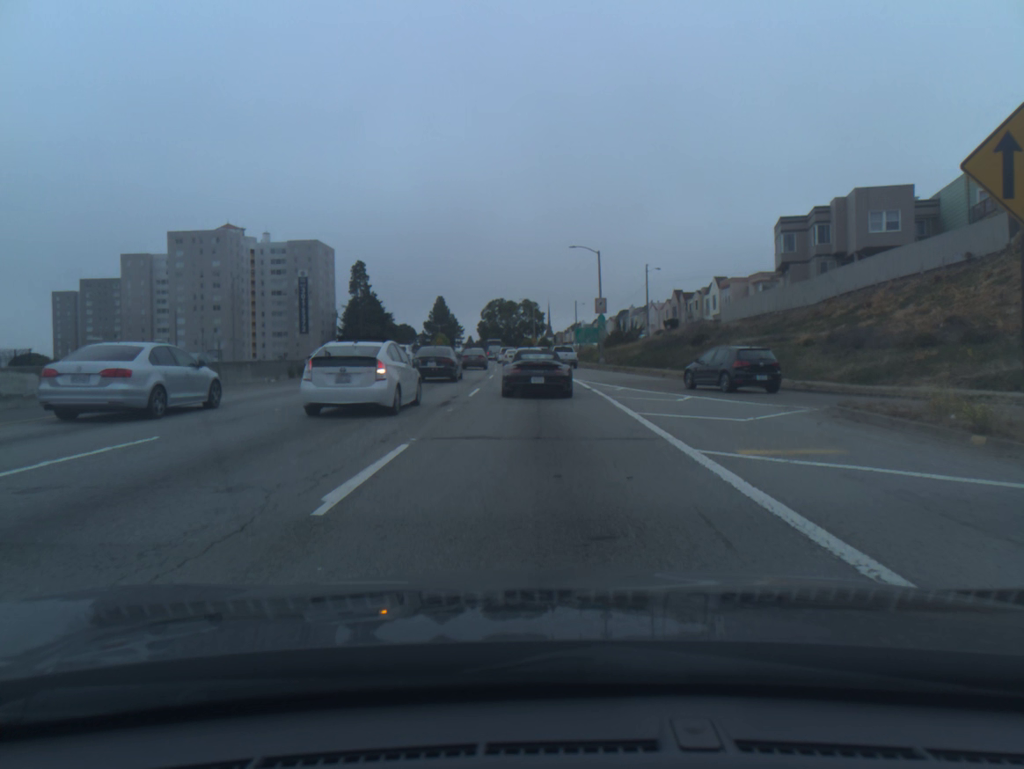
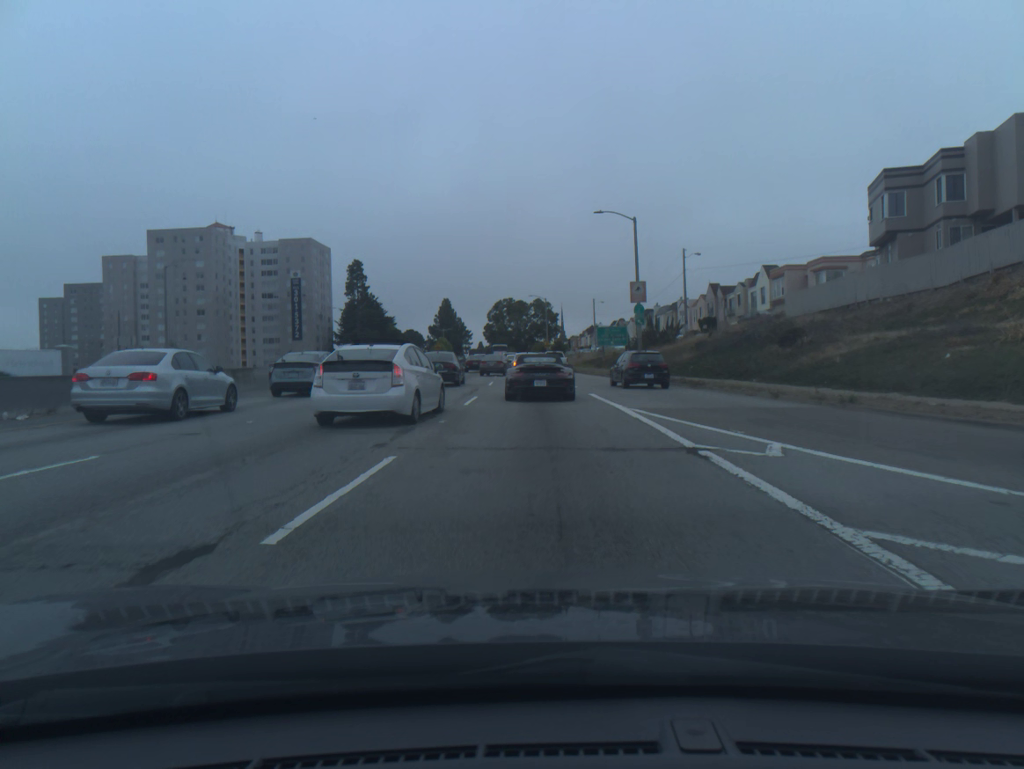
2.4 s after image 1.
(-0.2, +16.6) m; -1°
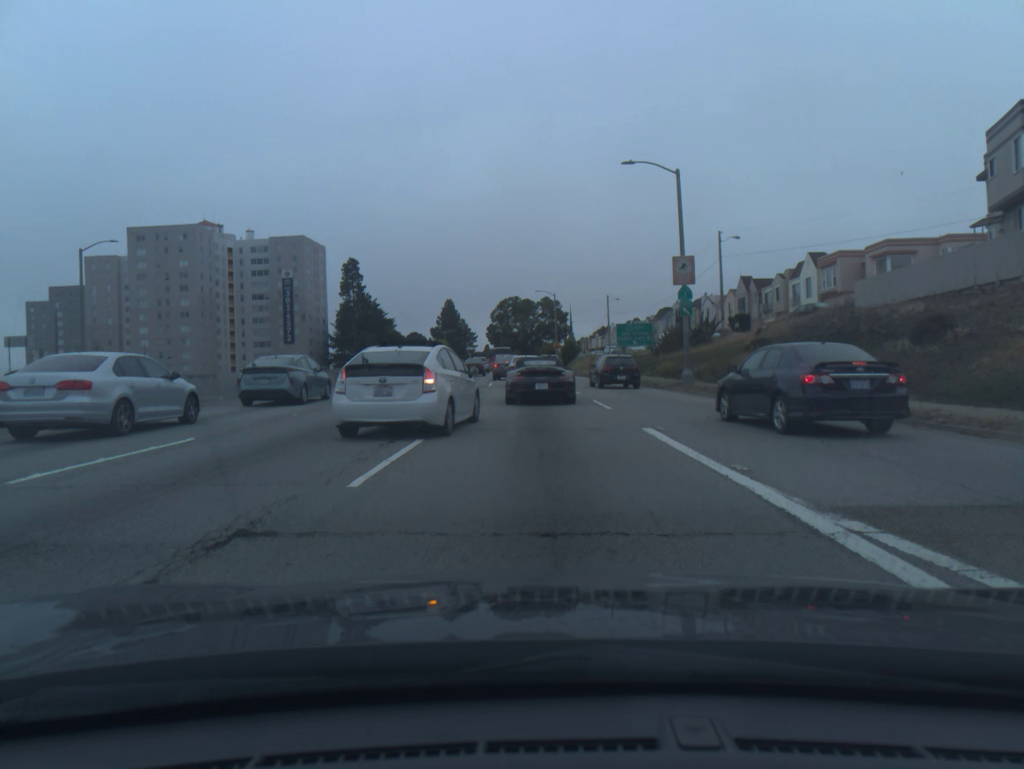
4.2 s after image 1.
(-0.1, +12.2) m; -1°
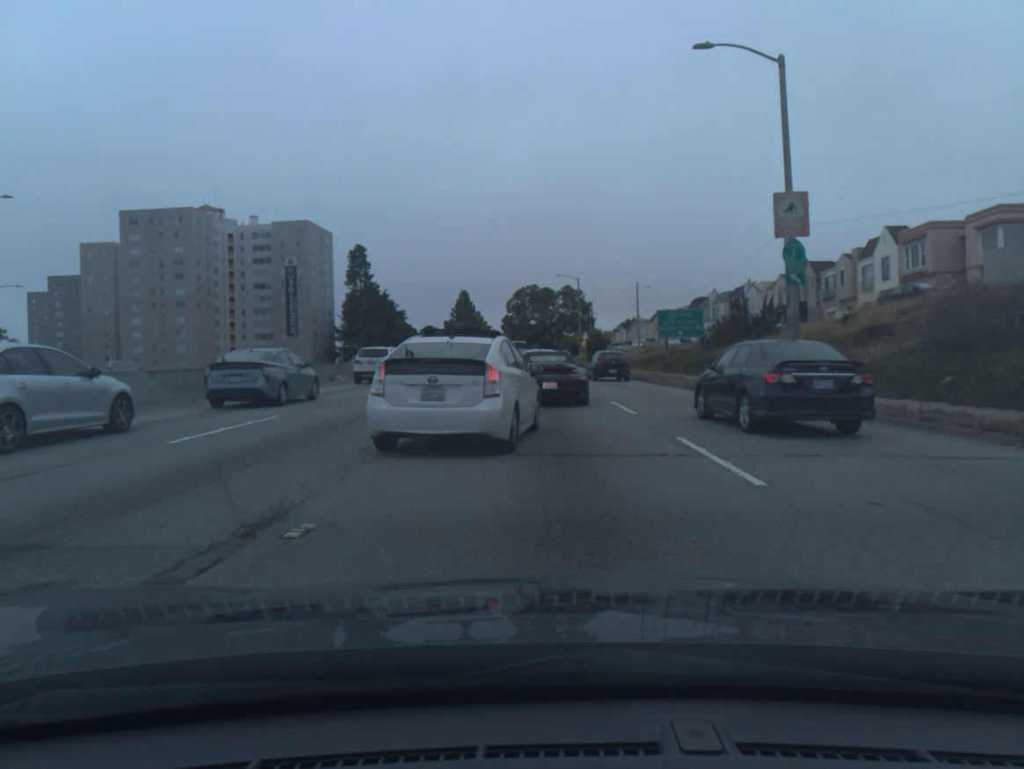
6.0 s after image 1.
(-0.1, +11.8) m; -1°
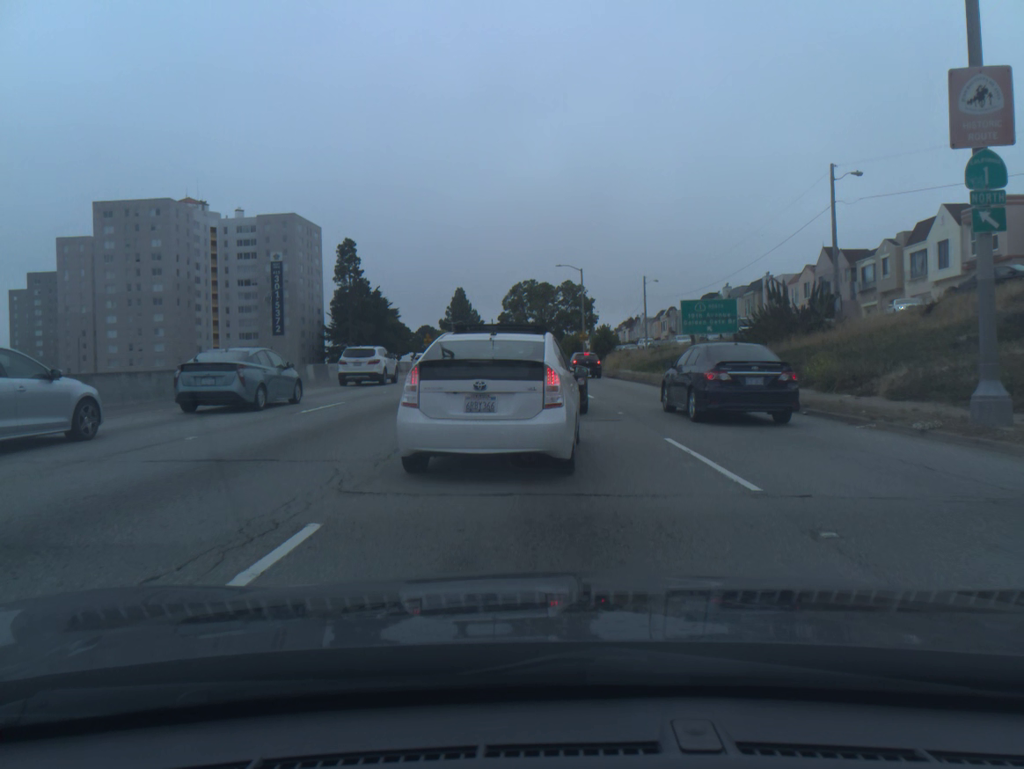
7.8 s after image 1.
(0.0, +9.2) m; 0°
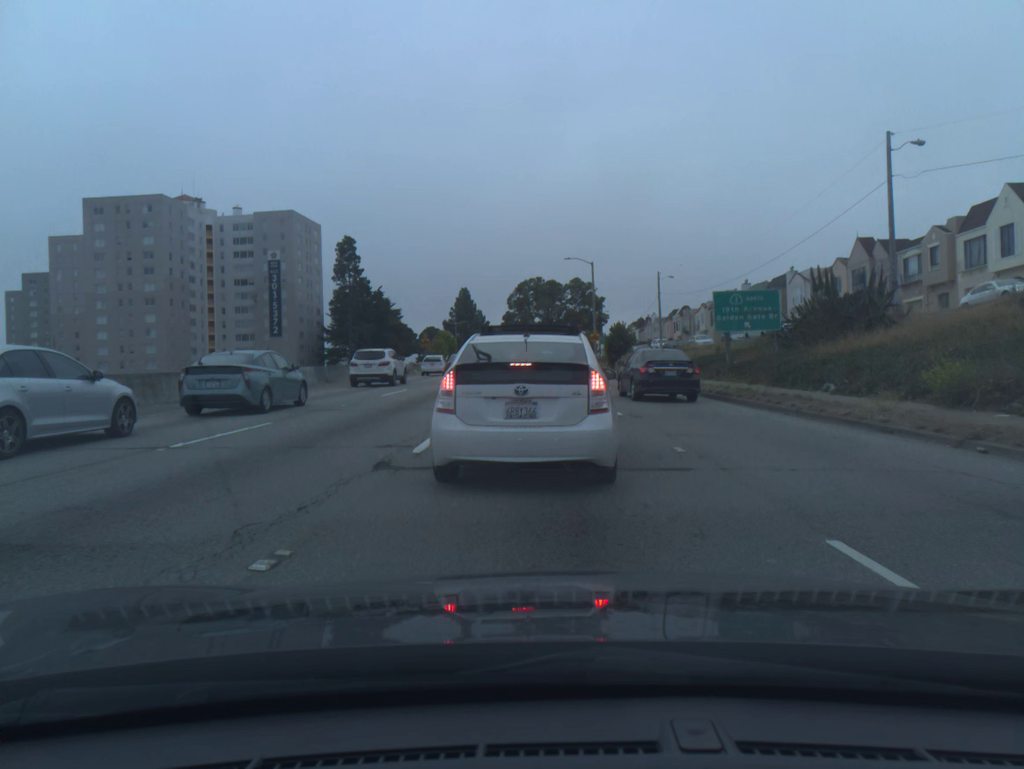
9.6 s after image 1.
(-0.1, +6.3) m; -1°
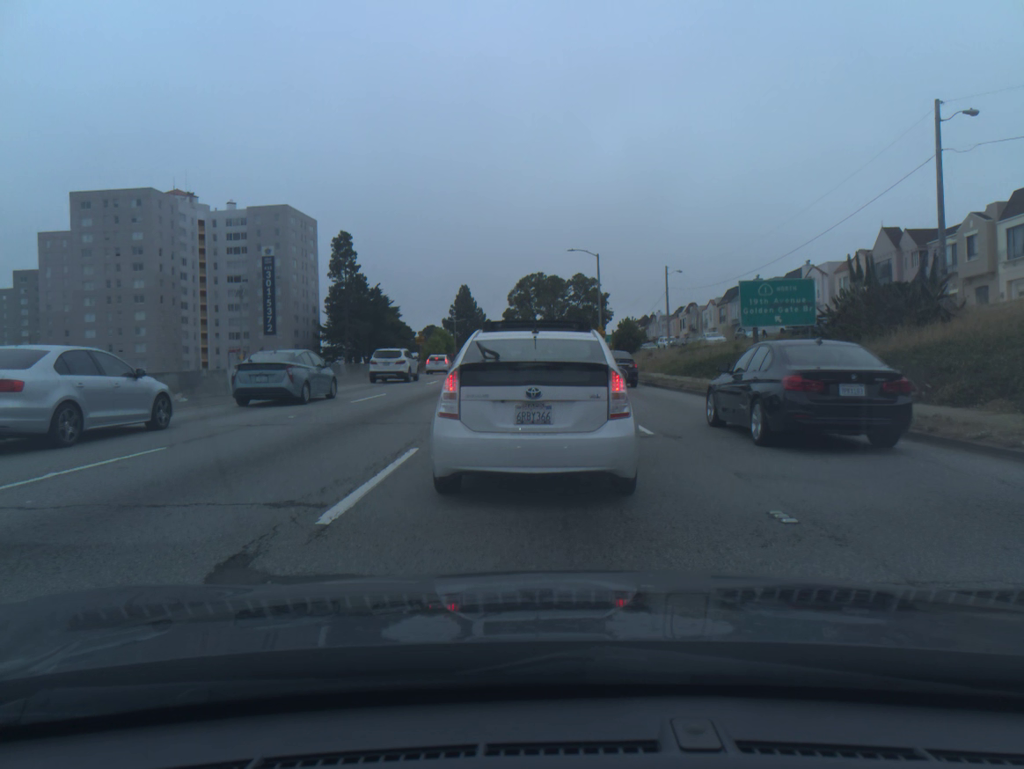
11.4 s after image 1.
(0.0, +4.3) m; -1°
